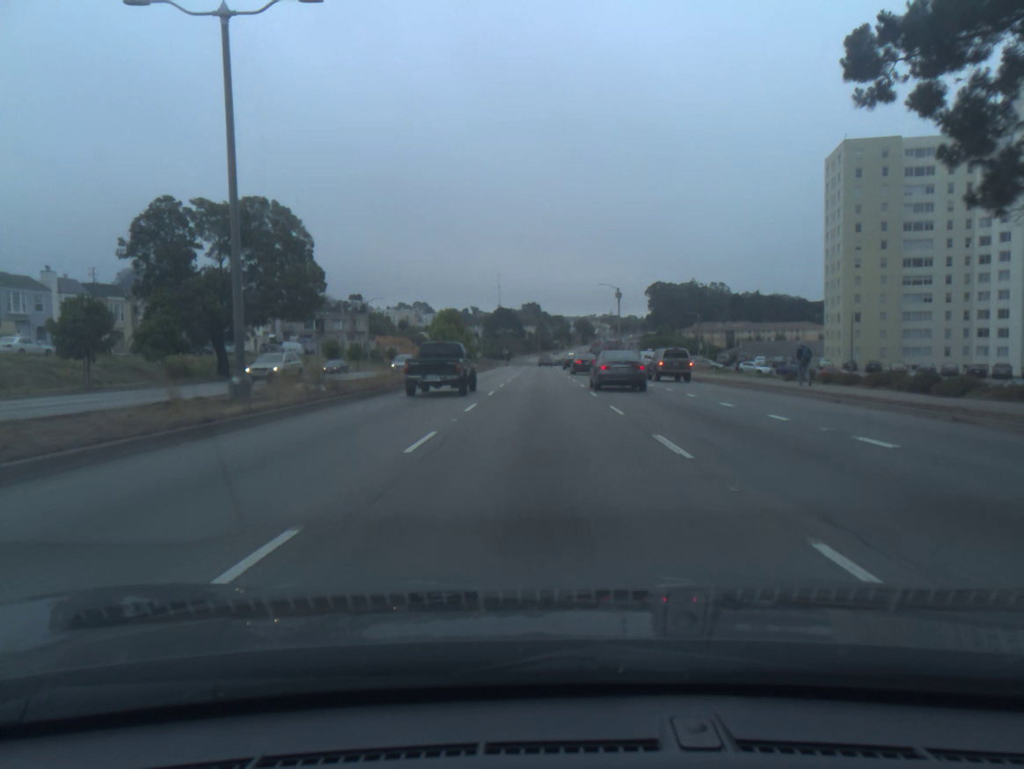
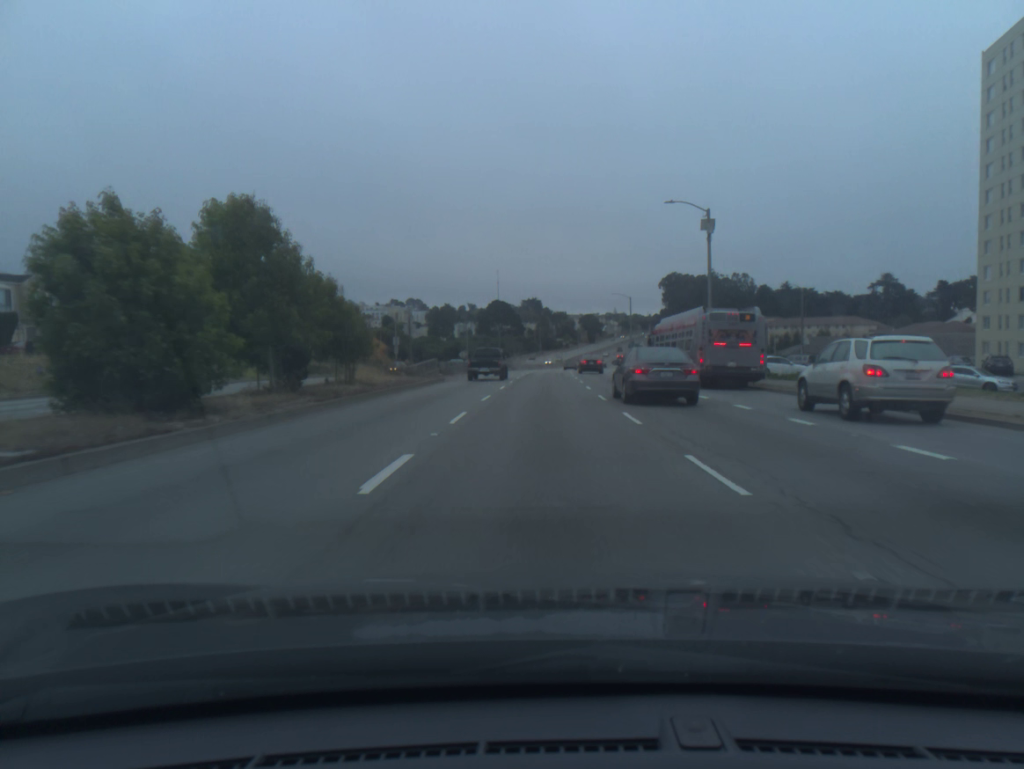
(-0.2, +47.3) m; 0°
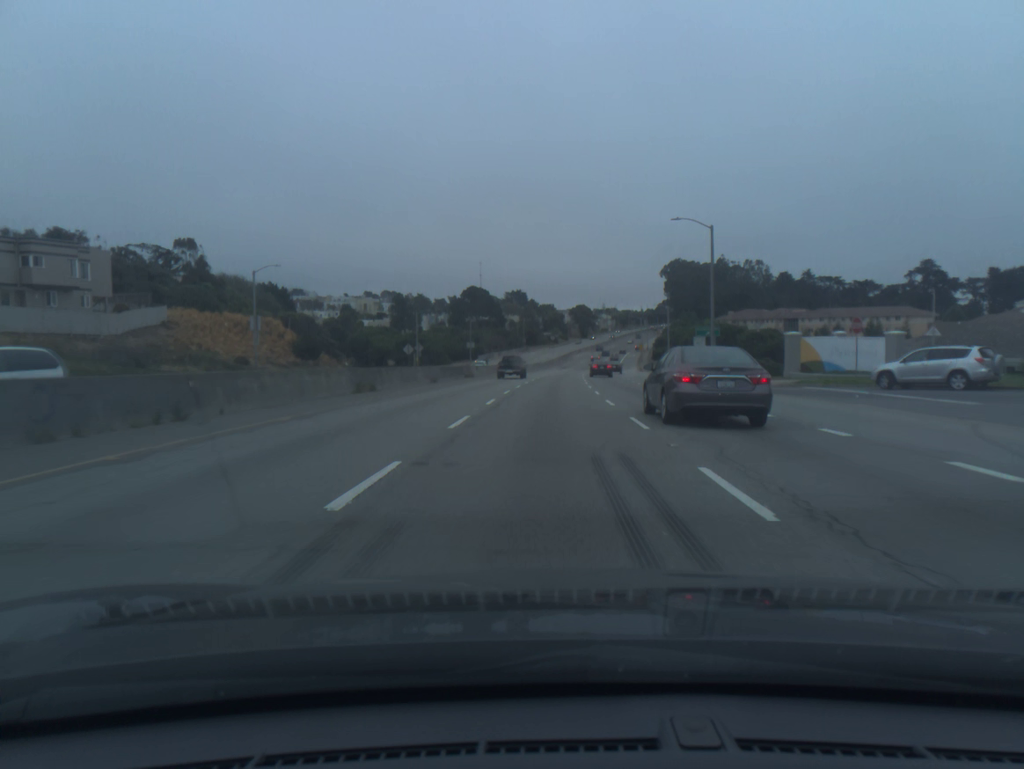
(+0.3, +52.7) m; +1°
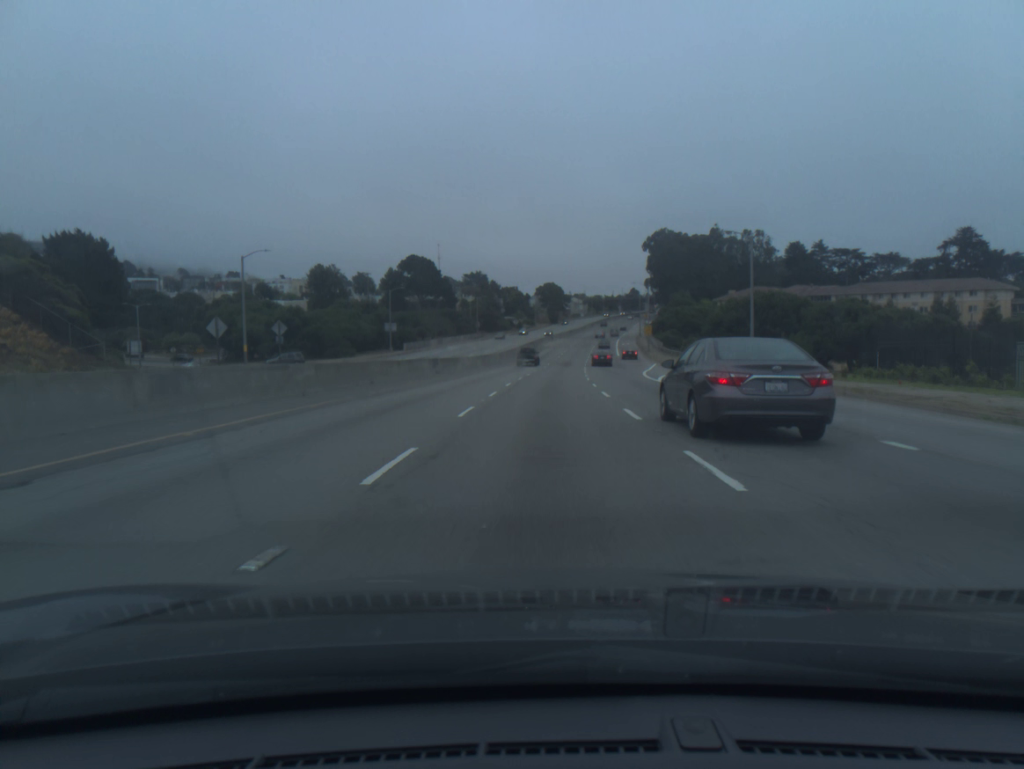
(+1.2, +57.8) m; +3°
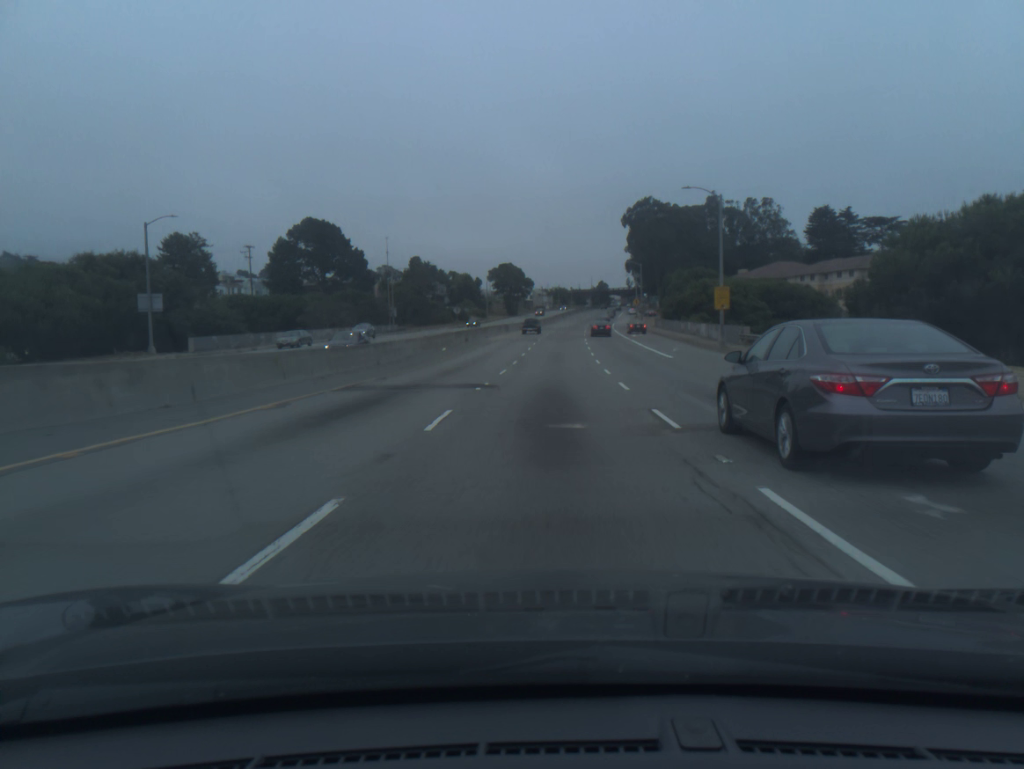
(+1.5, +62.7) m; +3°
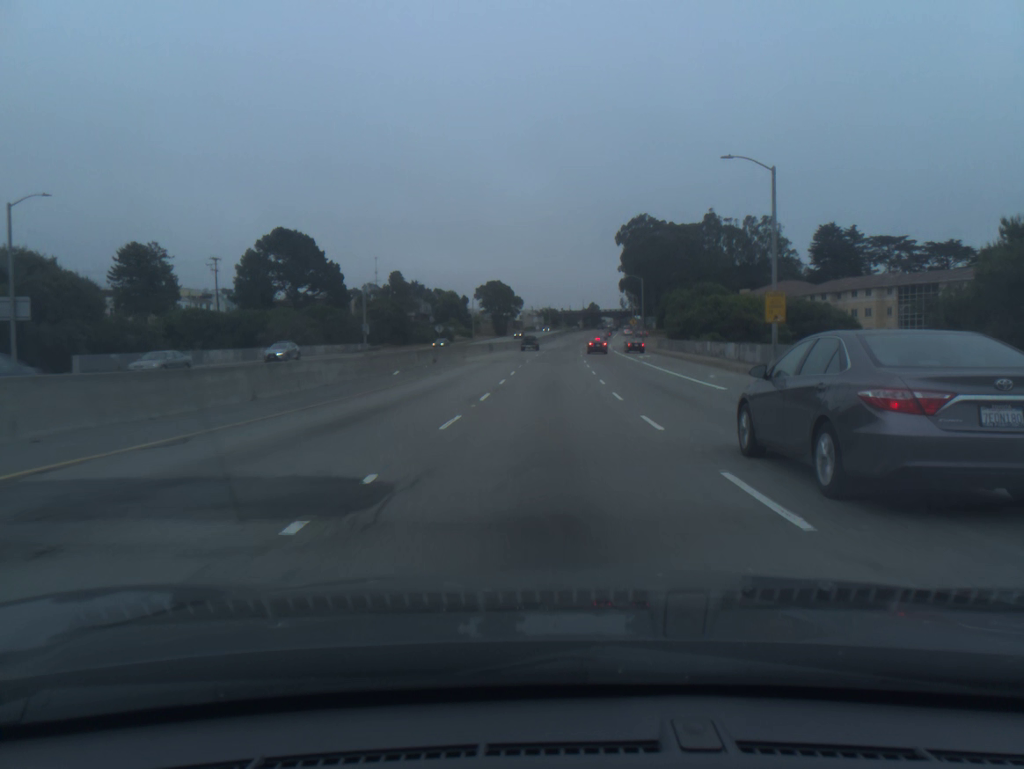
(+0.1, +13.0) m; +1°
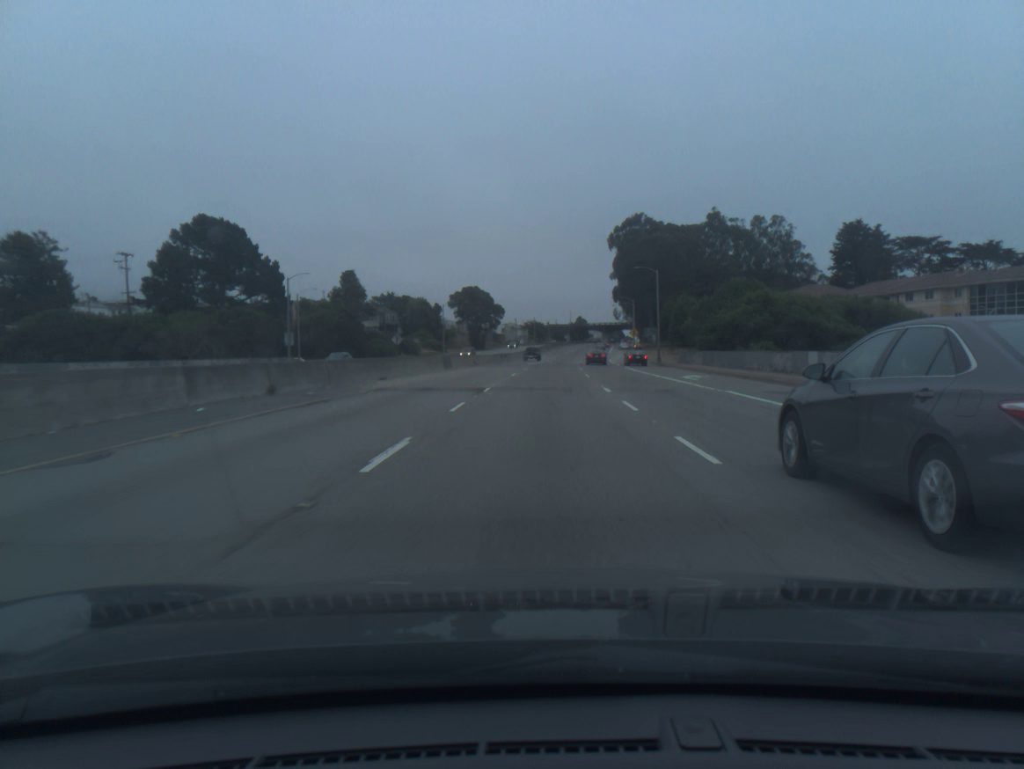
(+0.2, +26.3) m; +1°
